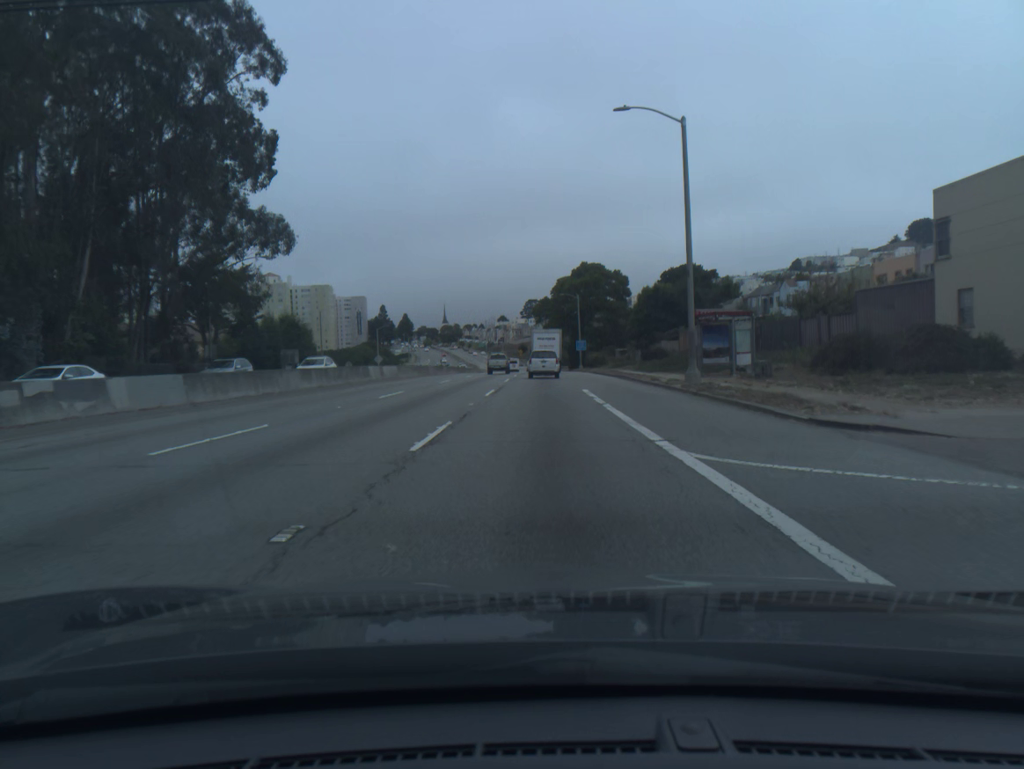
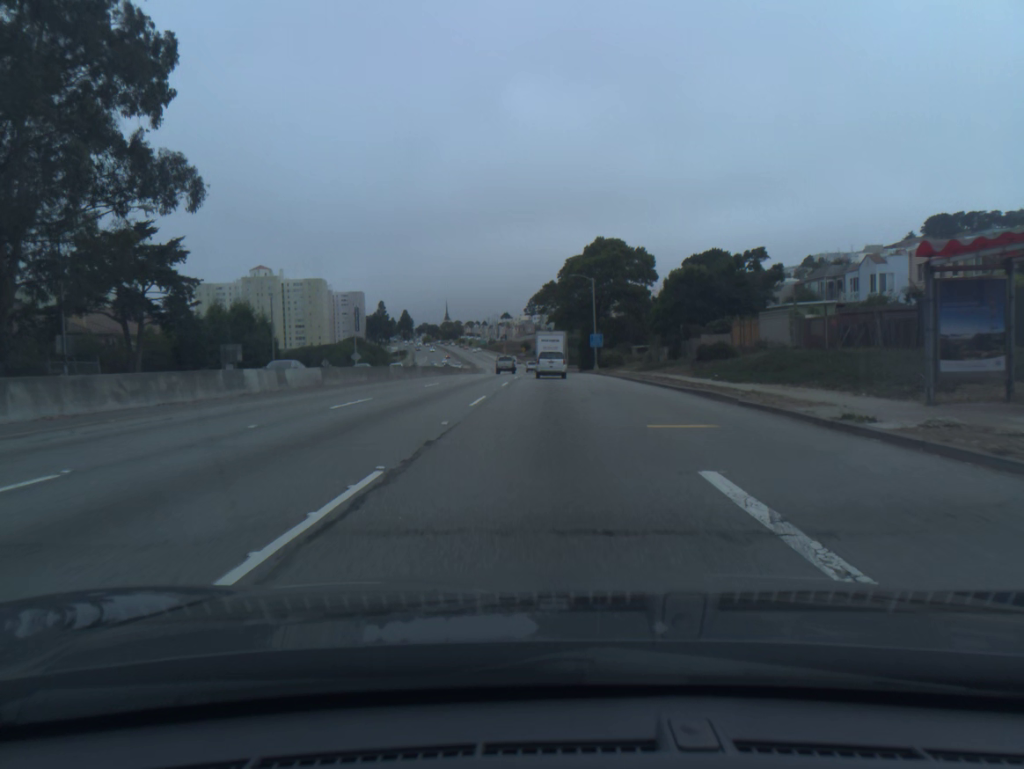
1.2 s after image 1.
(0.0, +21.1) m; 0°
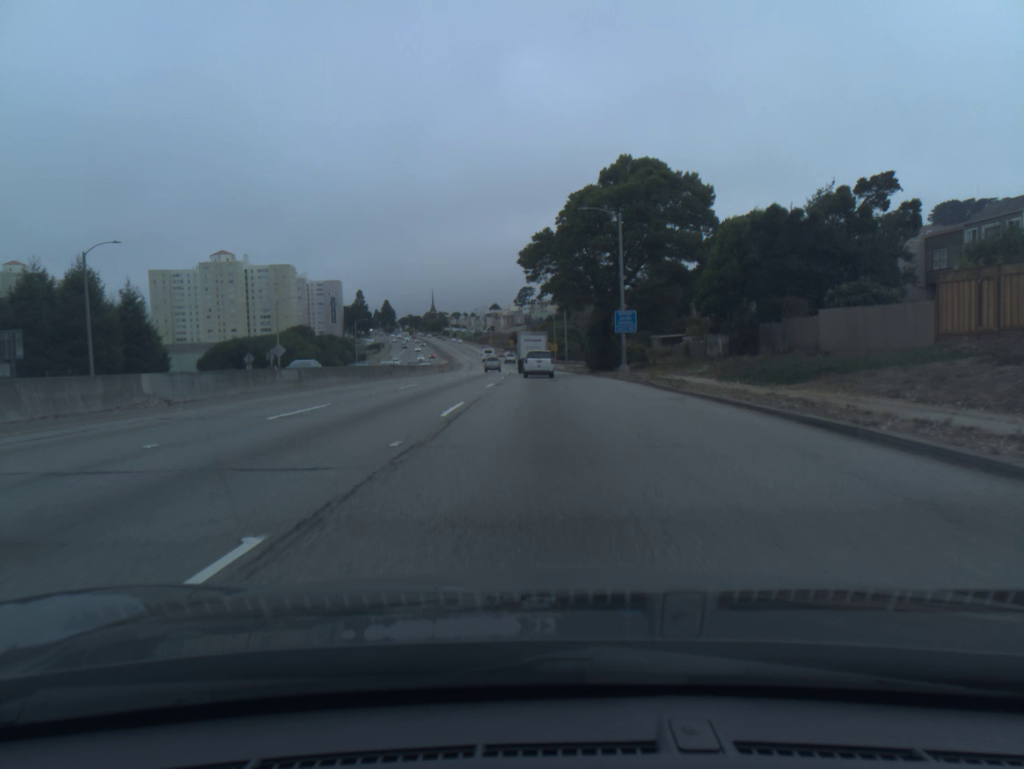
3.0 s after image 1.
(+0.2, +32.6) m; +1°
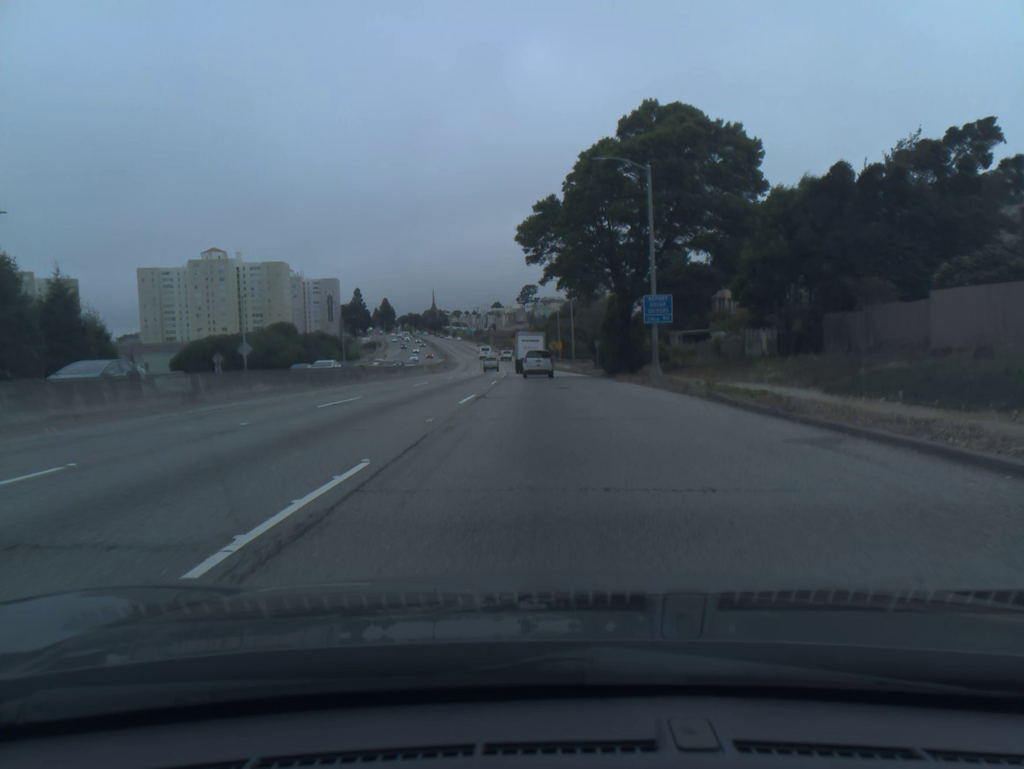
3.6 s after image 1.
(0.0, +11.1) m; 0°
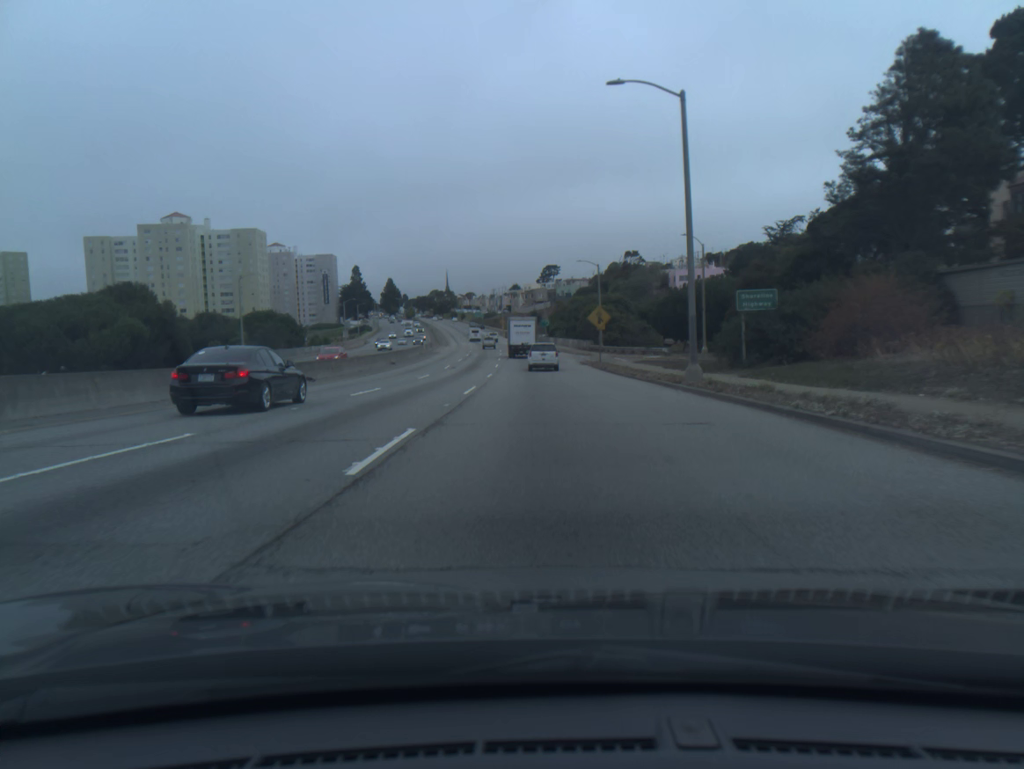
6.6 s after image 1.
(-0.8, +56.2) m; -2°
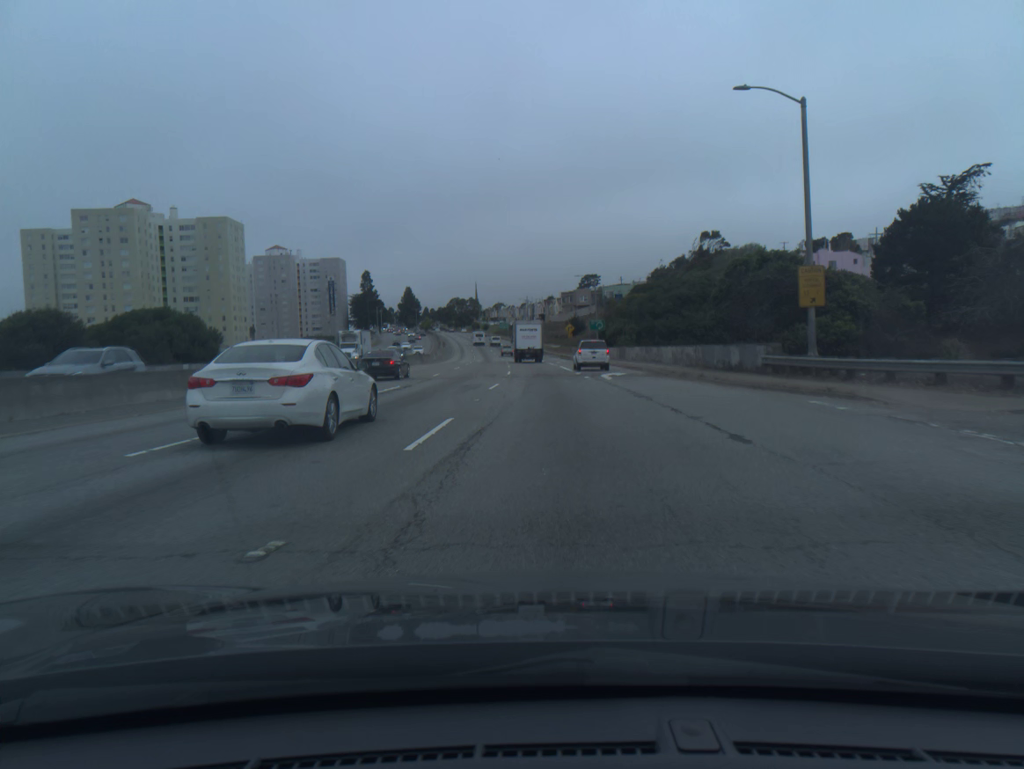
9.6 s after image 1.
(-1.4, +57.0) m; -2°
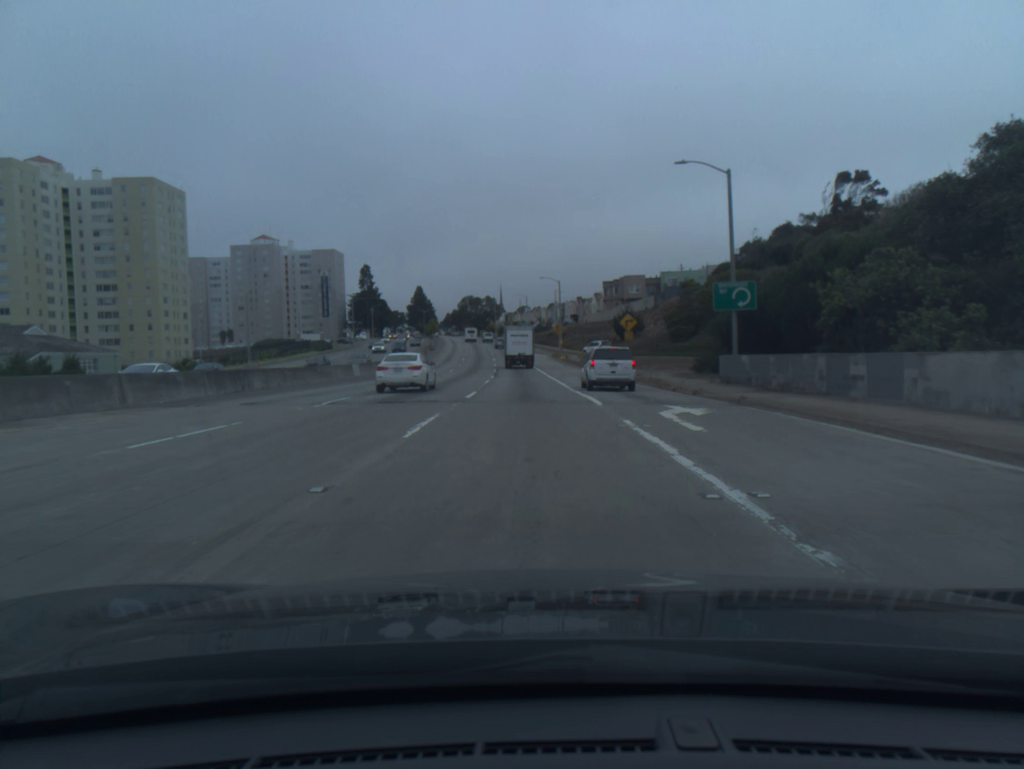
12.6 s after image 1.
(-0.6, +58.3) m; -2°
